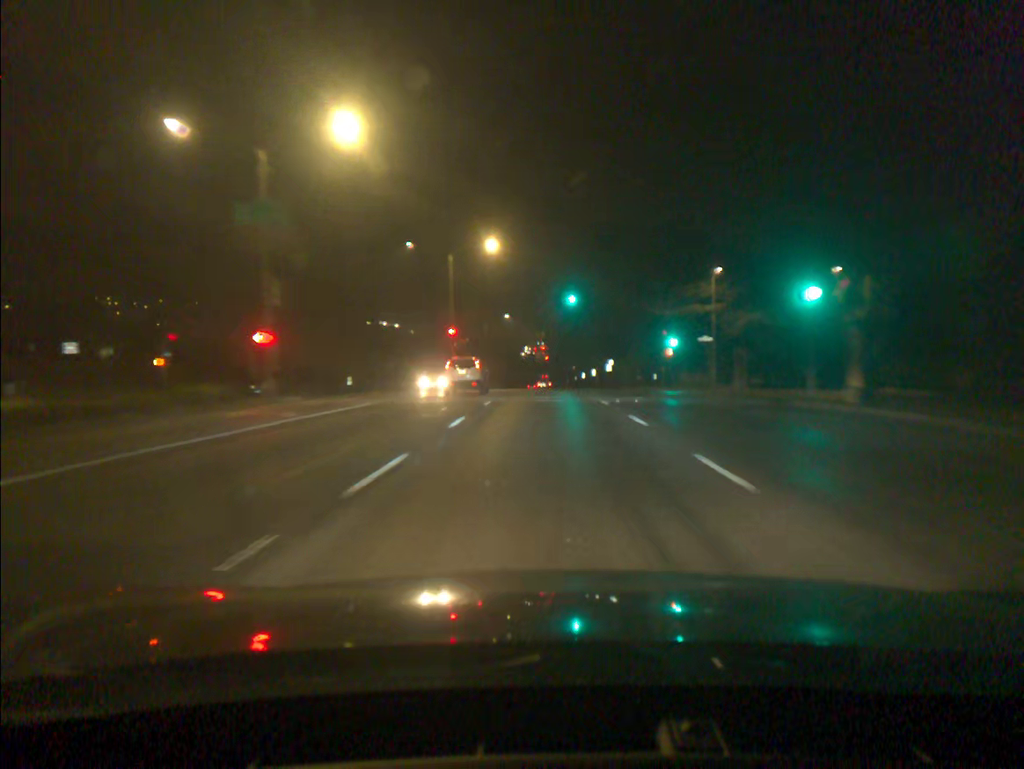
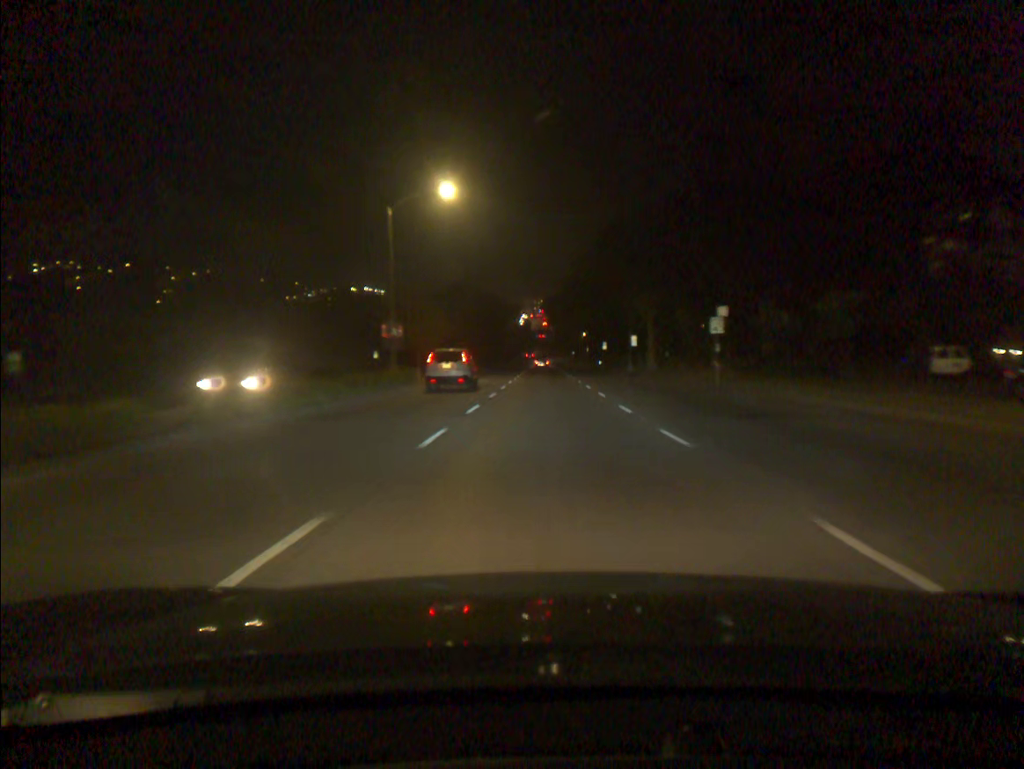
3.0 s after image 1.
(-0.2, +60.2) m; 0°
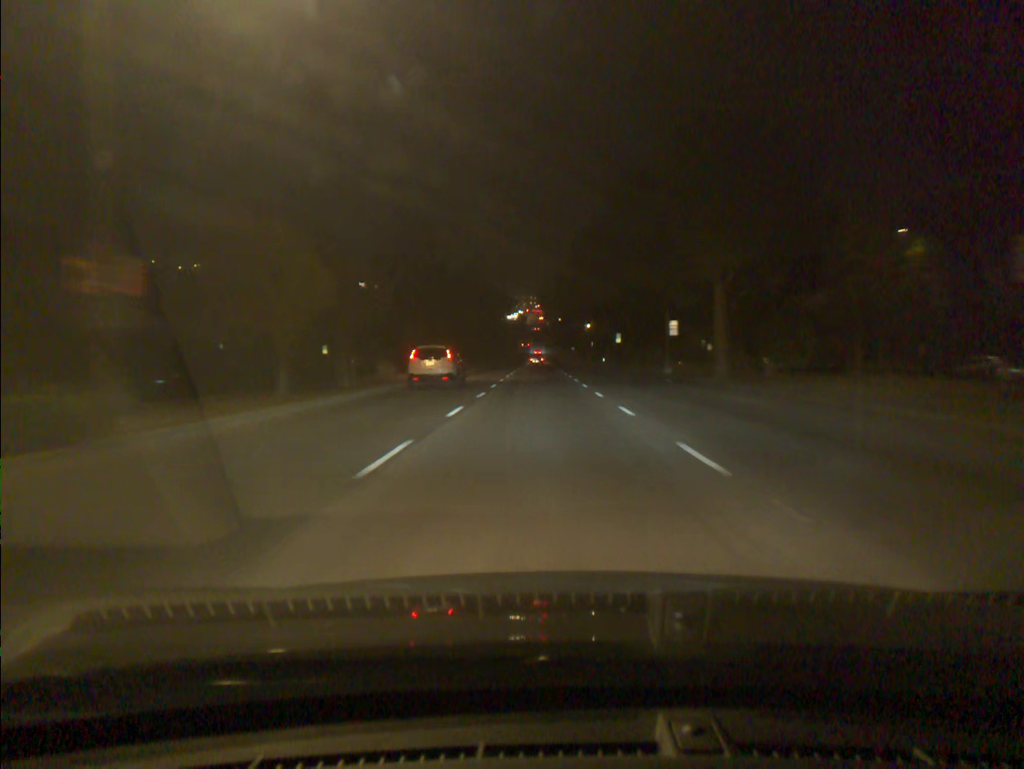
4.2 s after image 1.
(+0.1, +24.5) m; 0°
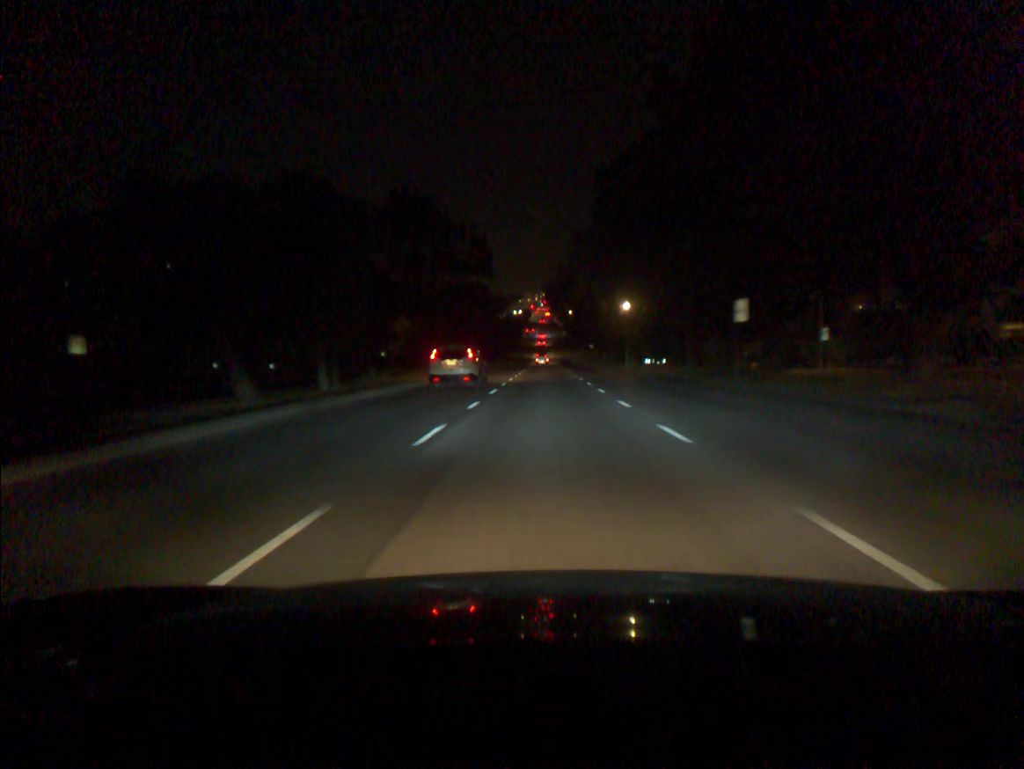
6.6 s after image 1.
(-0.3, +48.8) m; 0°
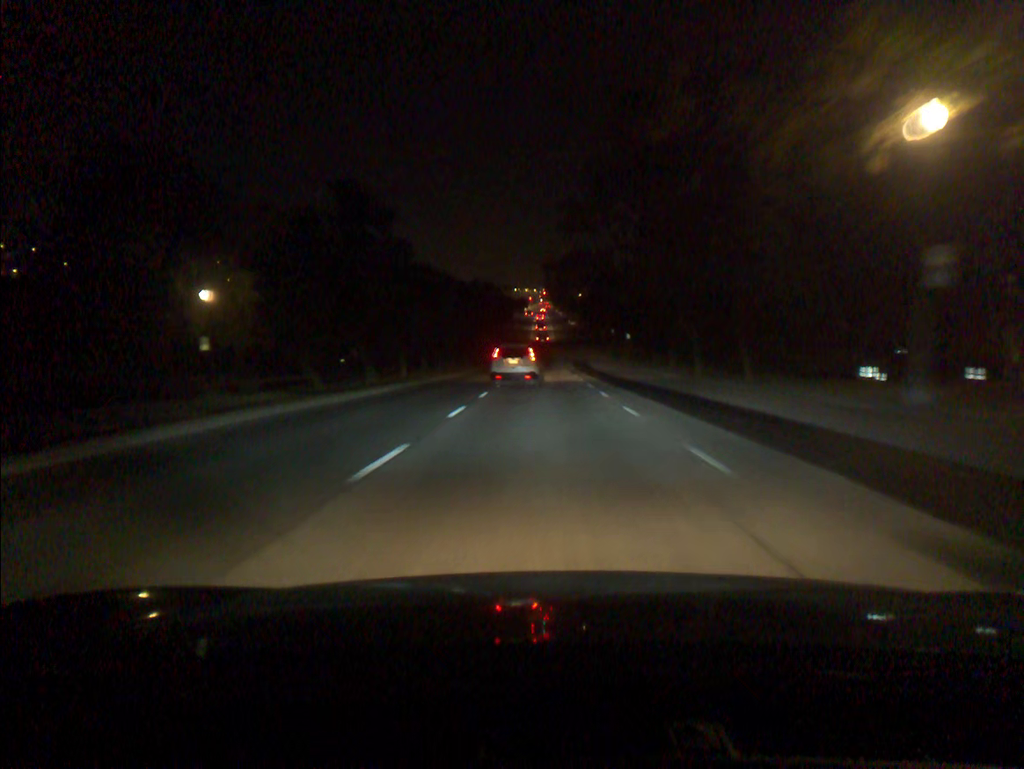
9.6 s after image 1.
(+0.1, +60.9) m; 0°
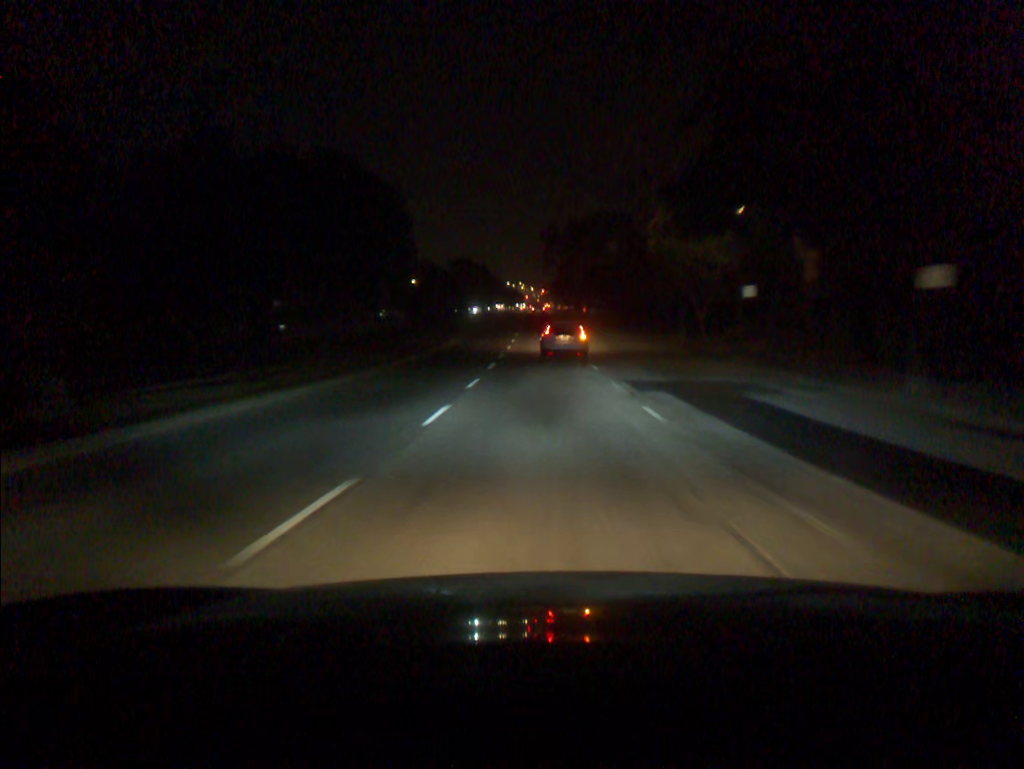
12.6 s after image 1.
(-0.1, +60.9) m; 0°
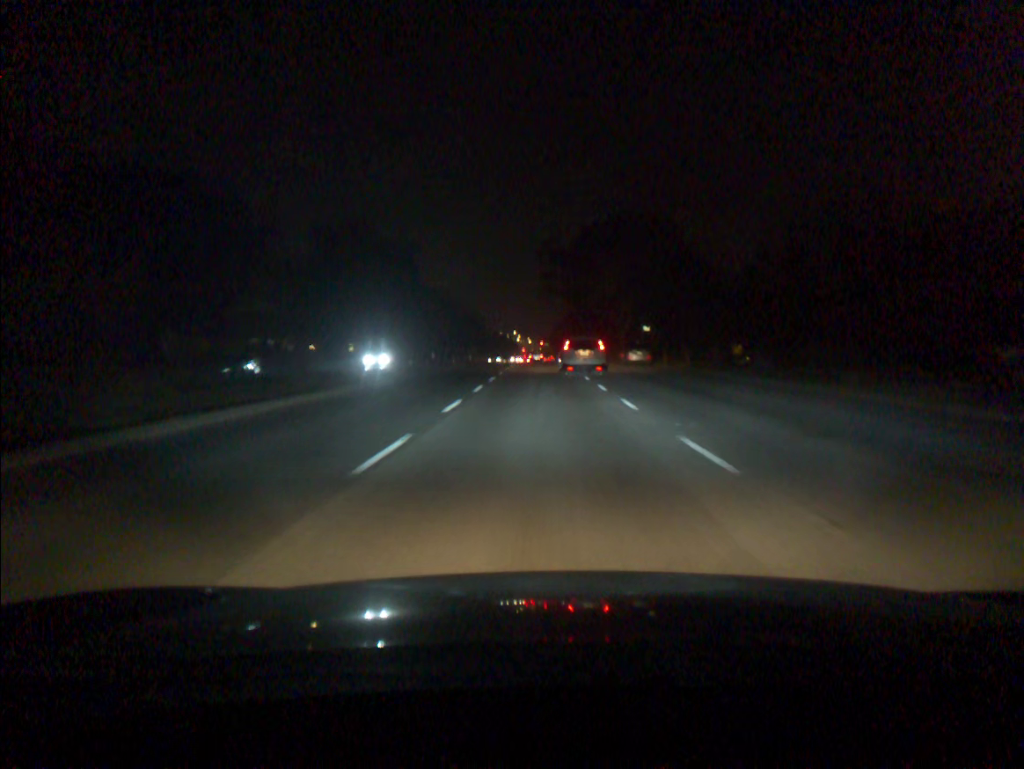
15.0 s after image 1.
(0.0, +47.6) m; 0°
